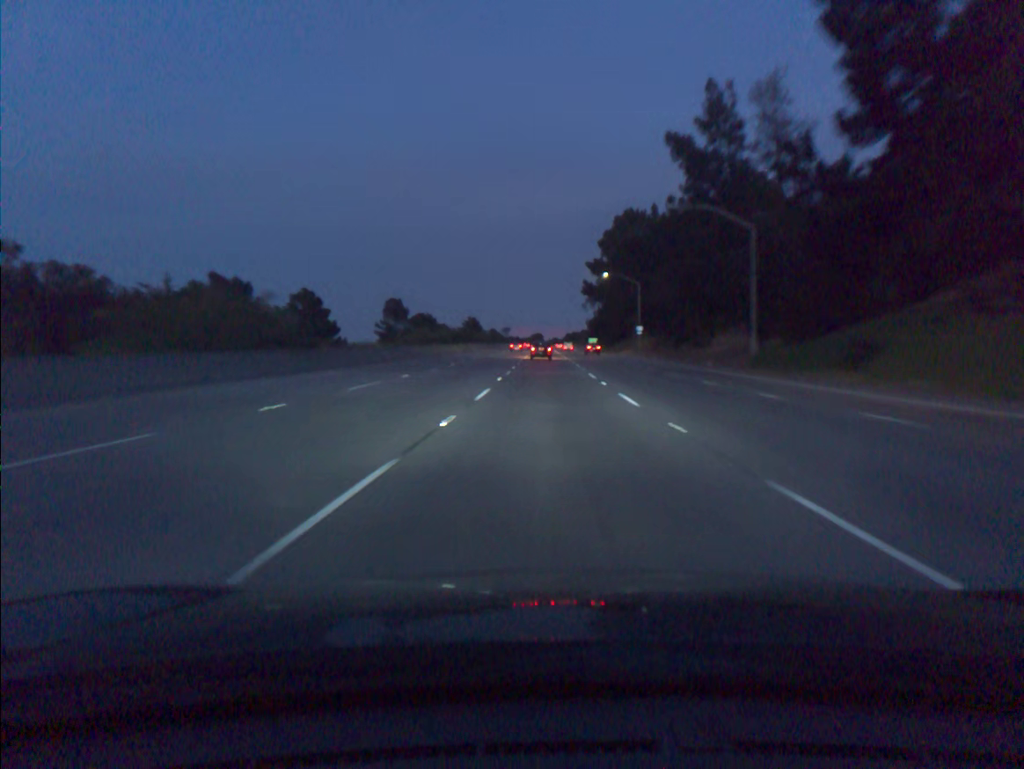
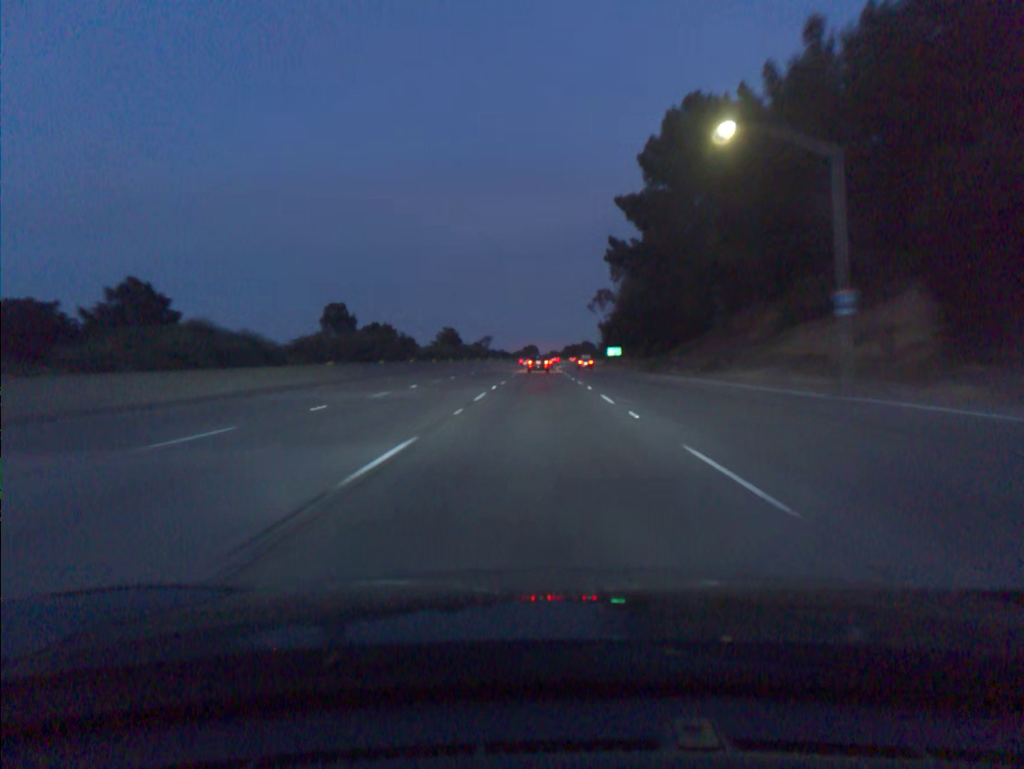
(+0.3, +69.8) m; 0°
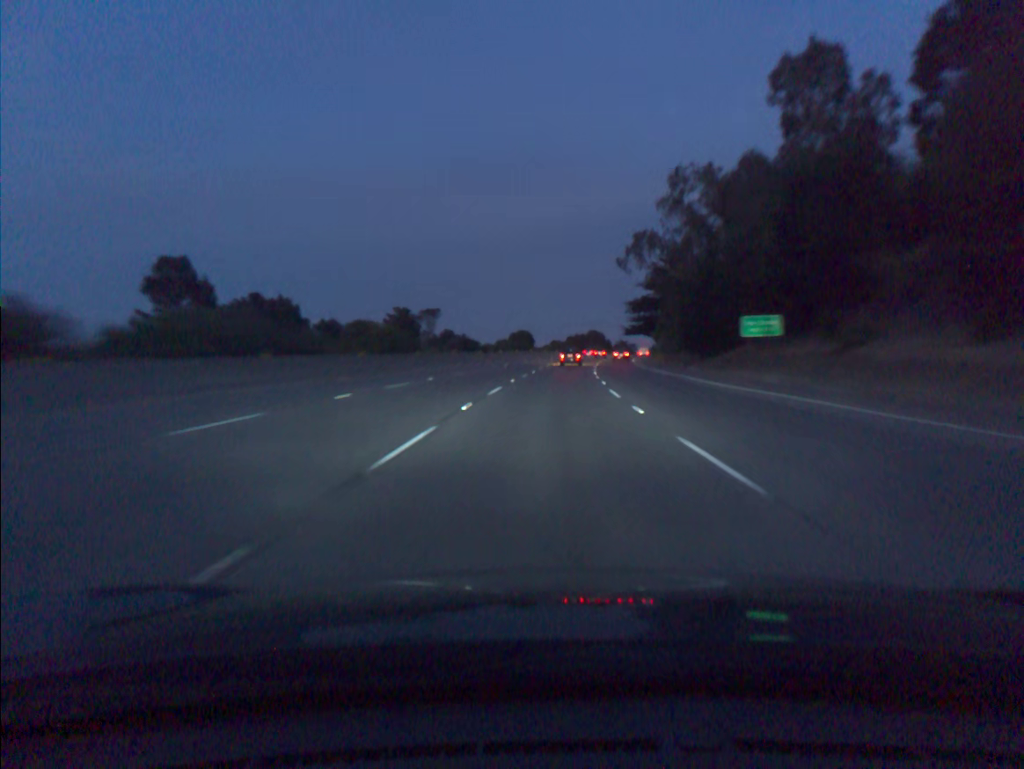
(-0.2, +86.5) m; 0°
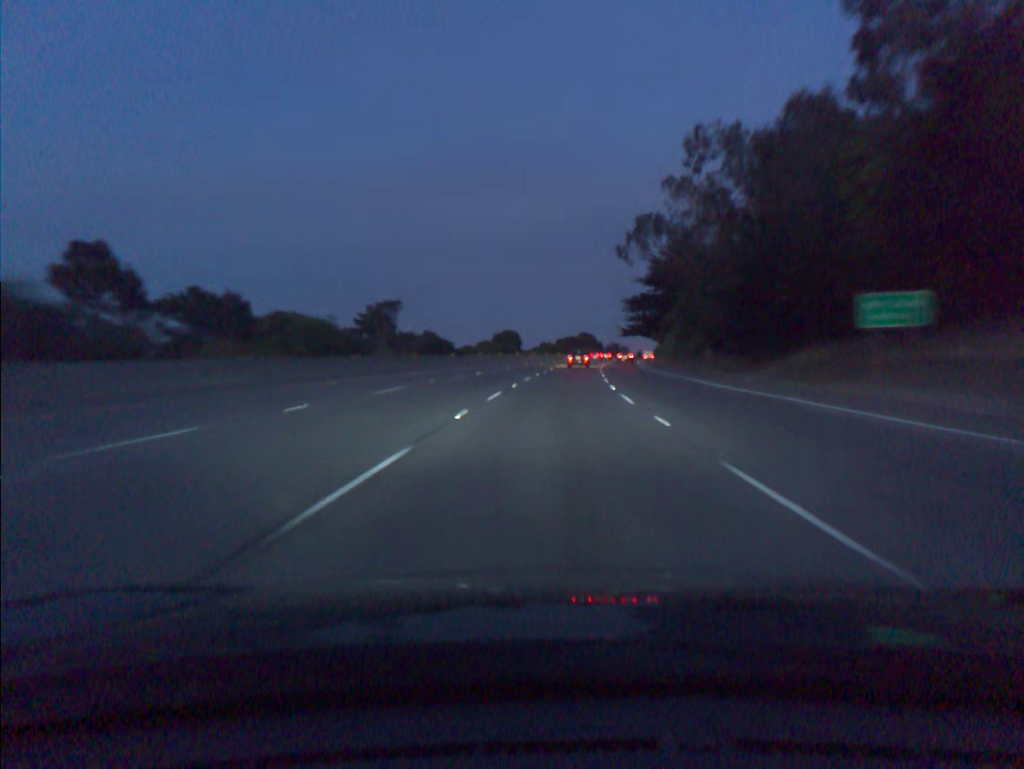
(+0.1, +17.3) m; +1°
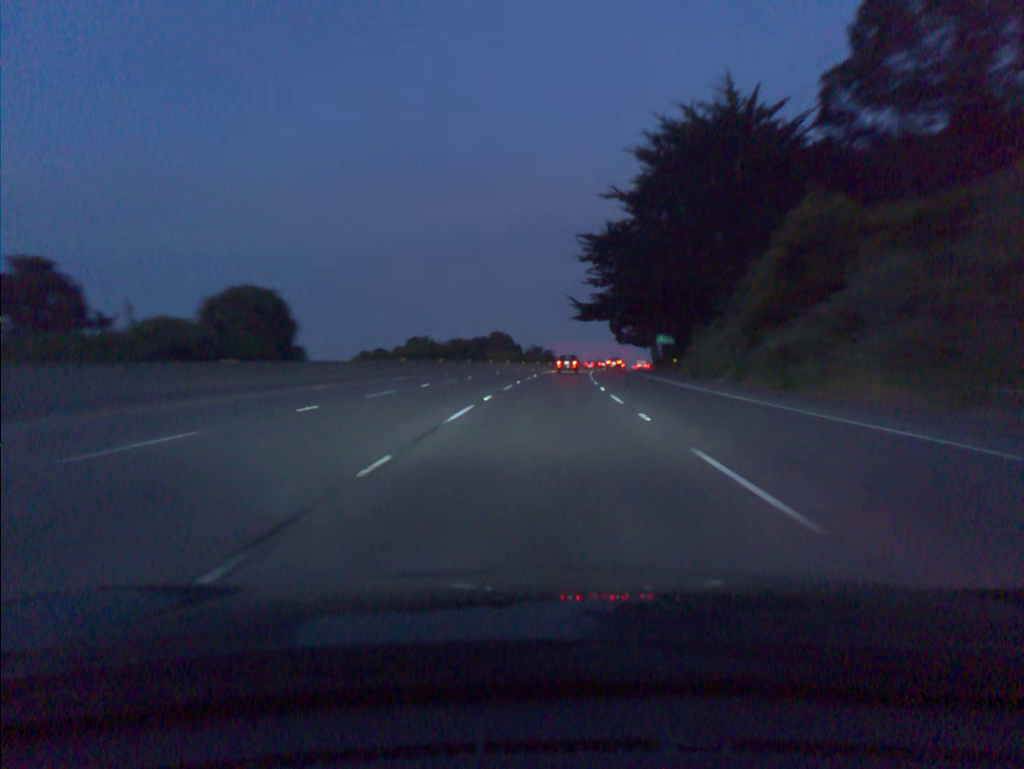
(+4.8, +86.6) m; +6°
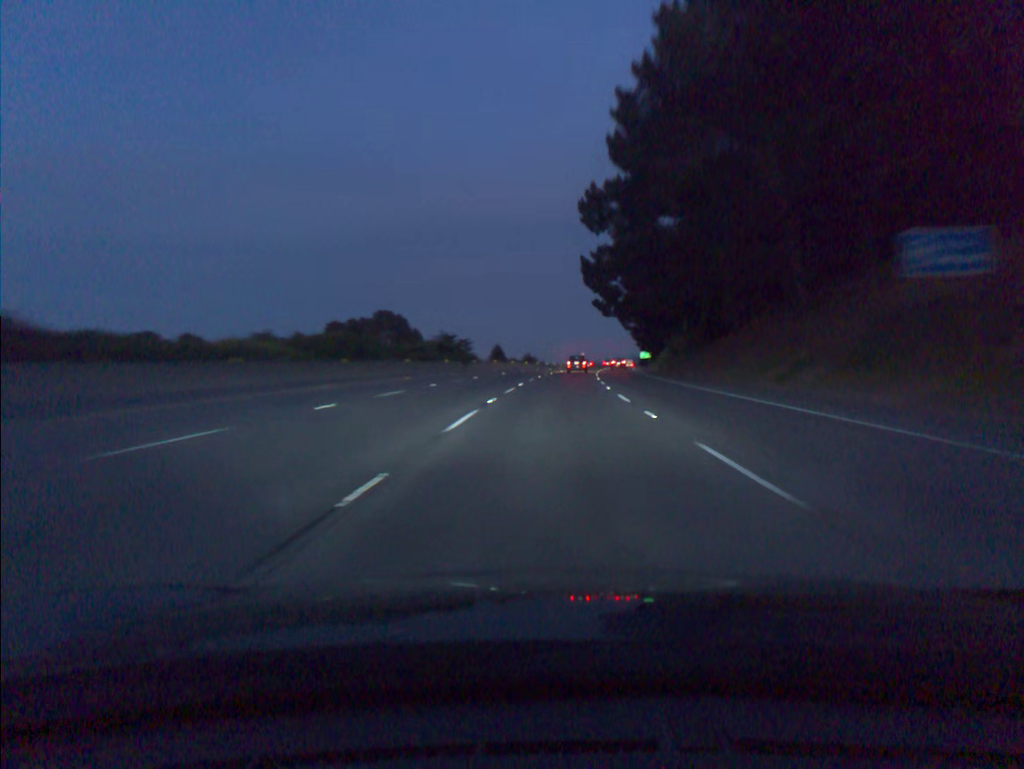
(+3.7, +87.0) m; +5°
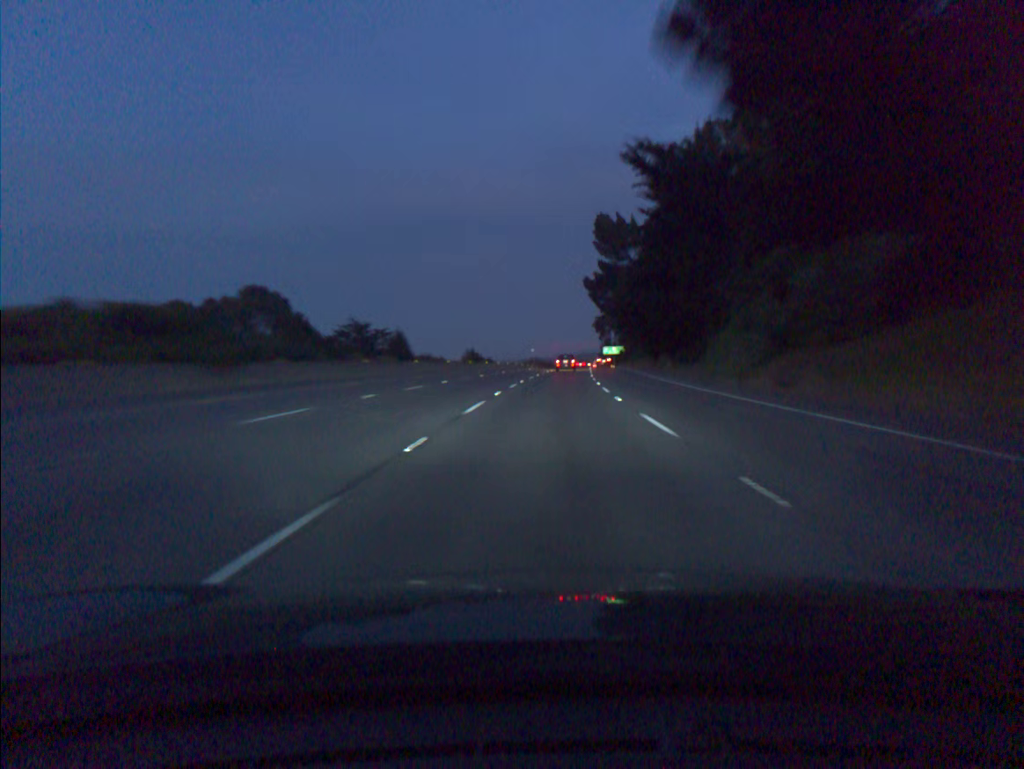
(+1.7, +52.9) m; +4°
